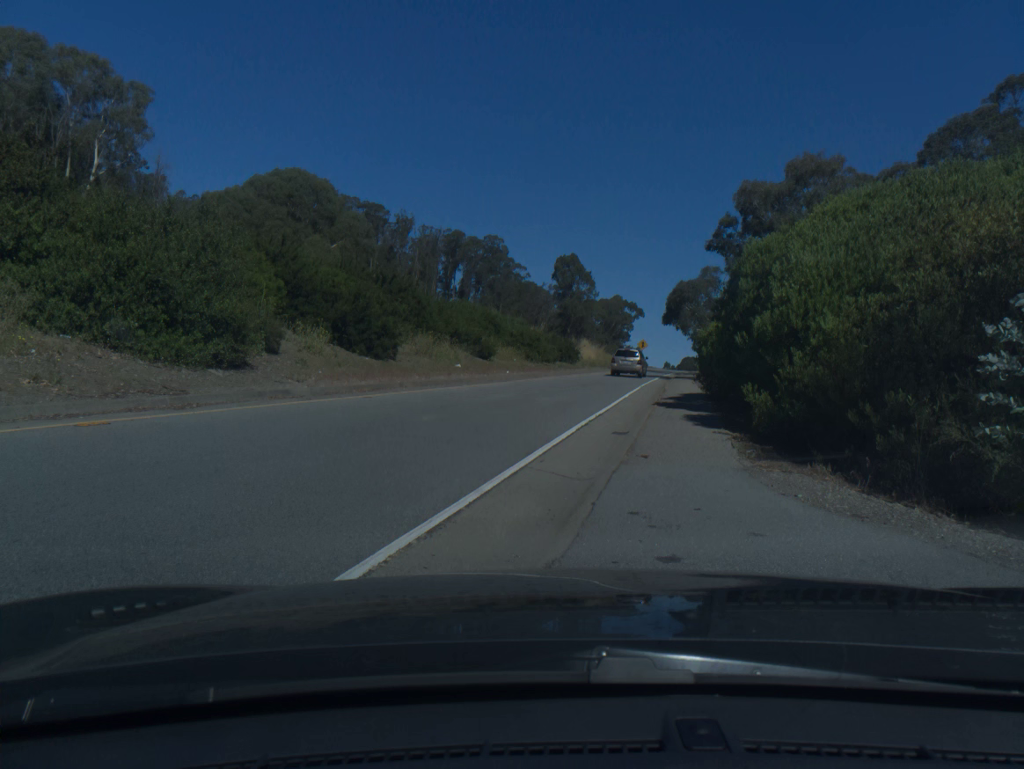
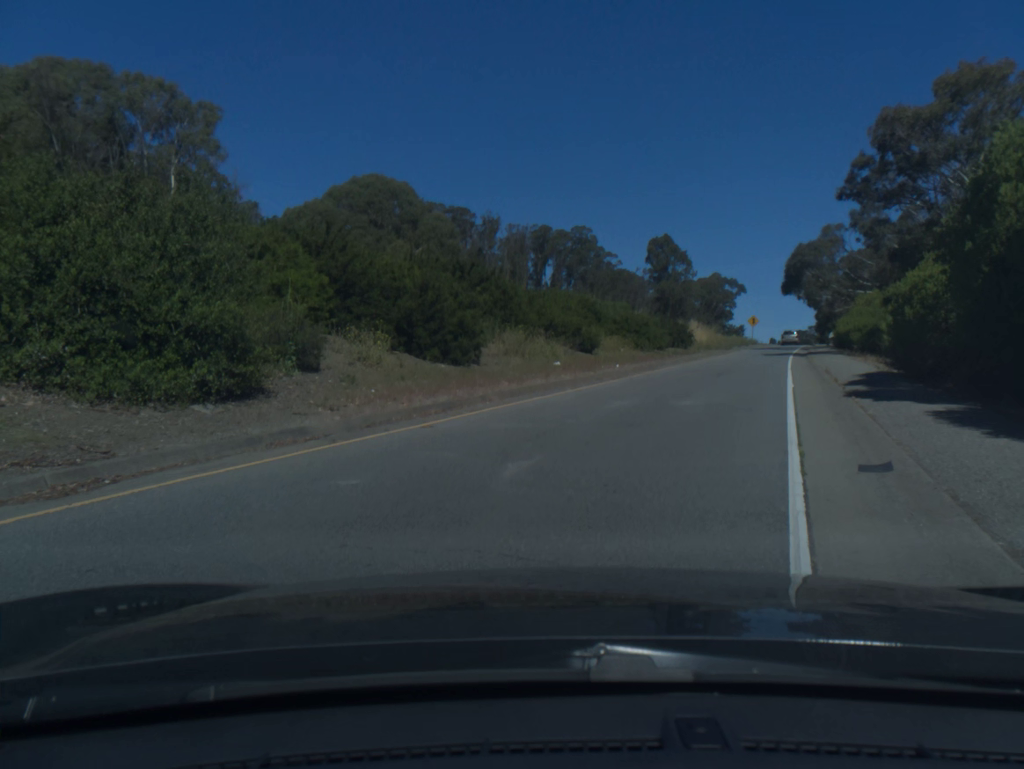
(-0.1, +5.7) m; 0°
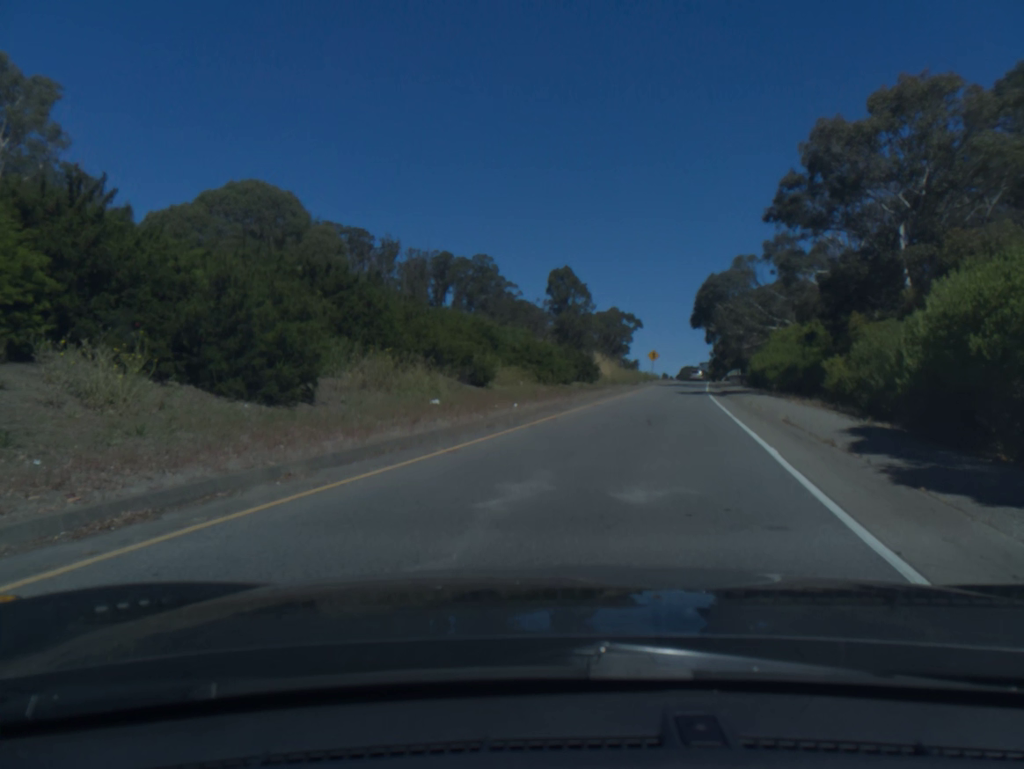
(+0.3, +6.2) m; +8°
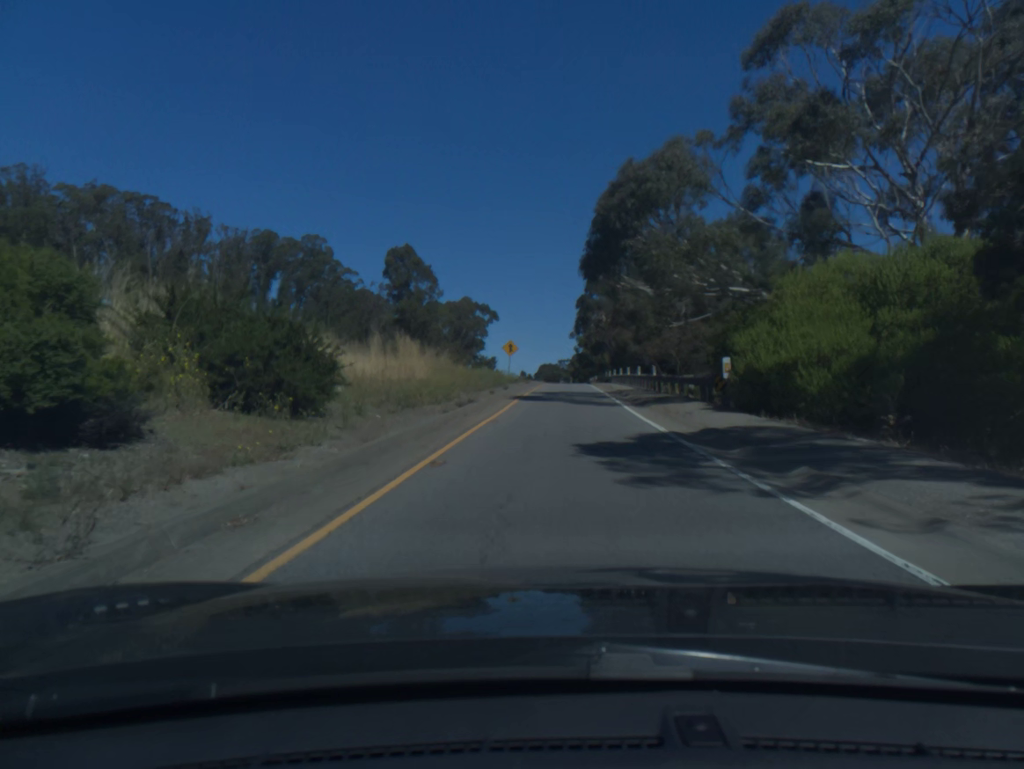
(+3.3, +29.7) m; +9°
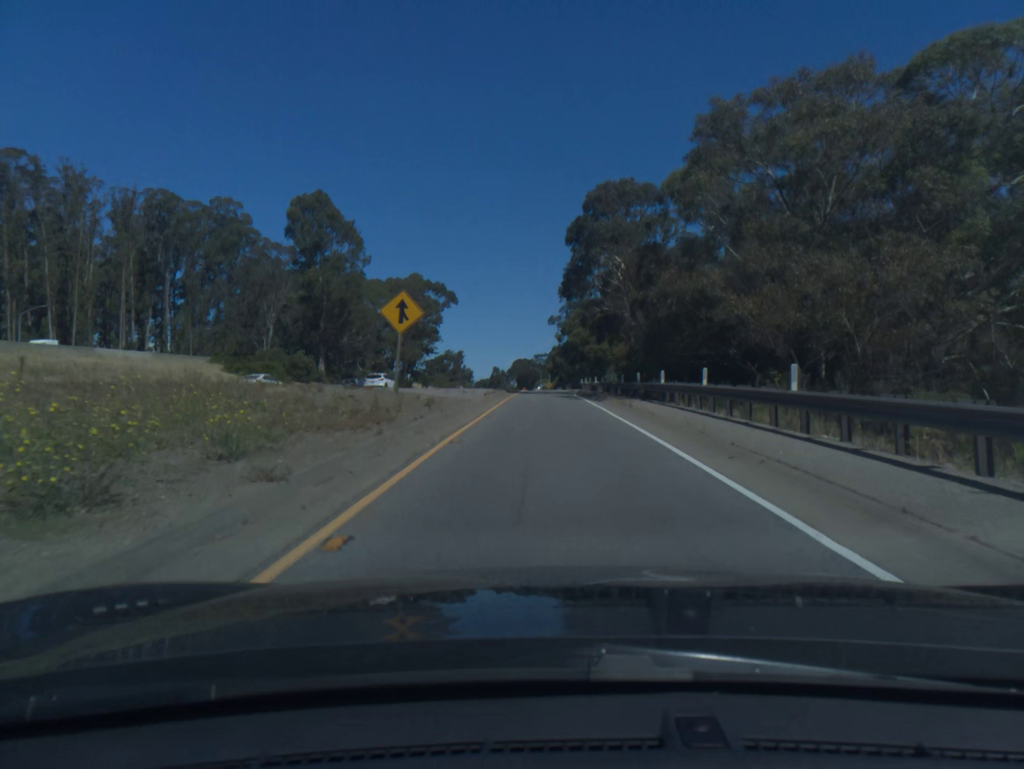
(+1.0, +47.2) m; +2°
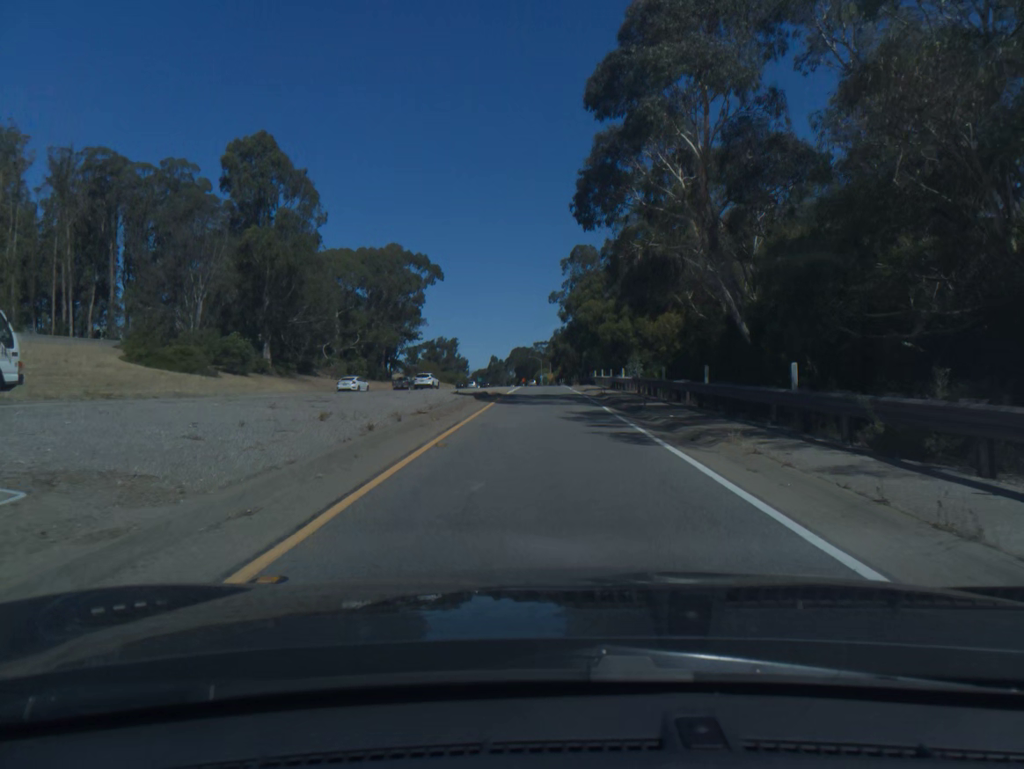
(0.0, +22.9) m; 0°
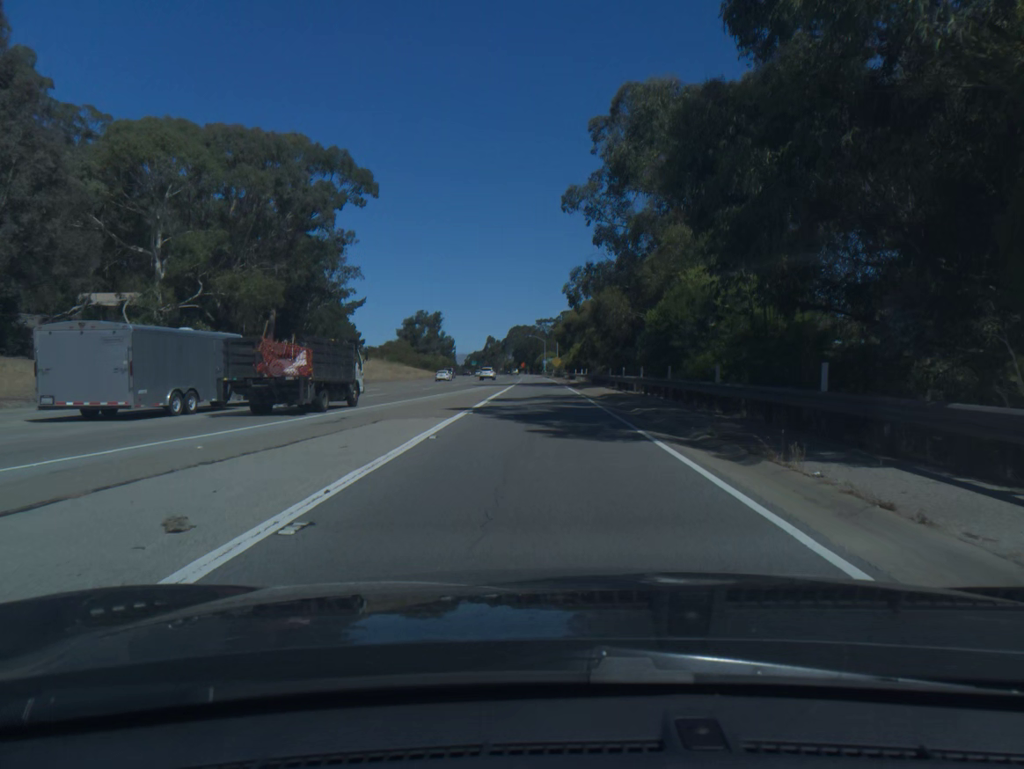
(-0.1, +62.1) m; 0°
